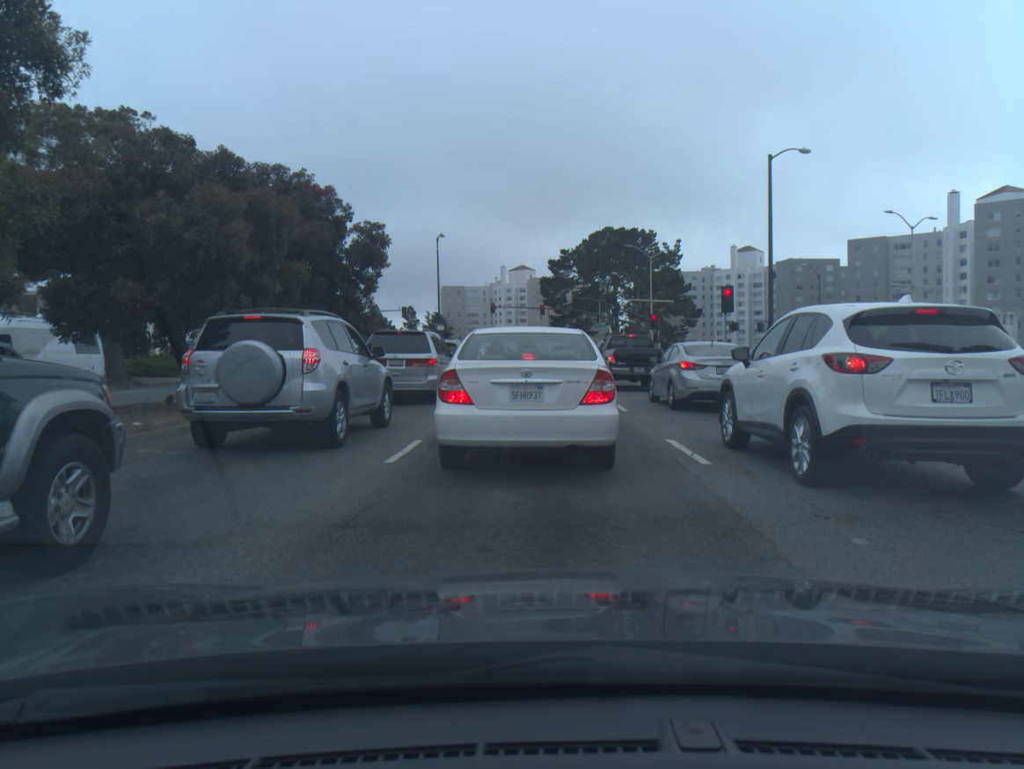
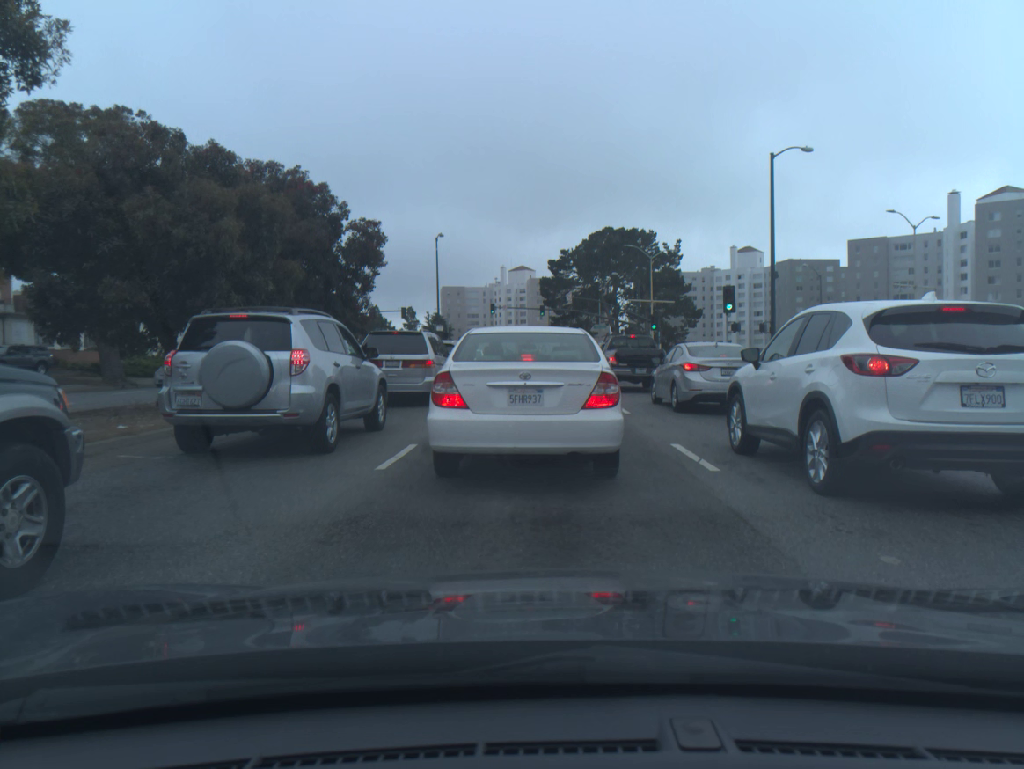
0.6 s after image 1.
(0.0, +0.4) m; 0°
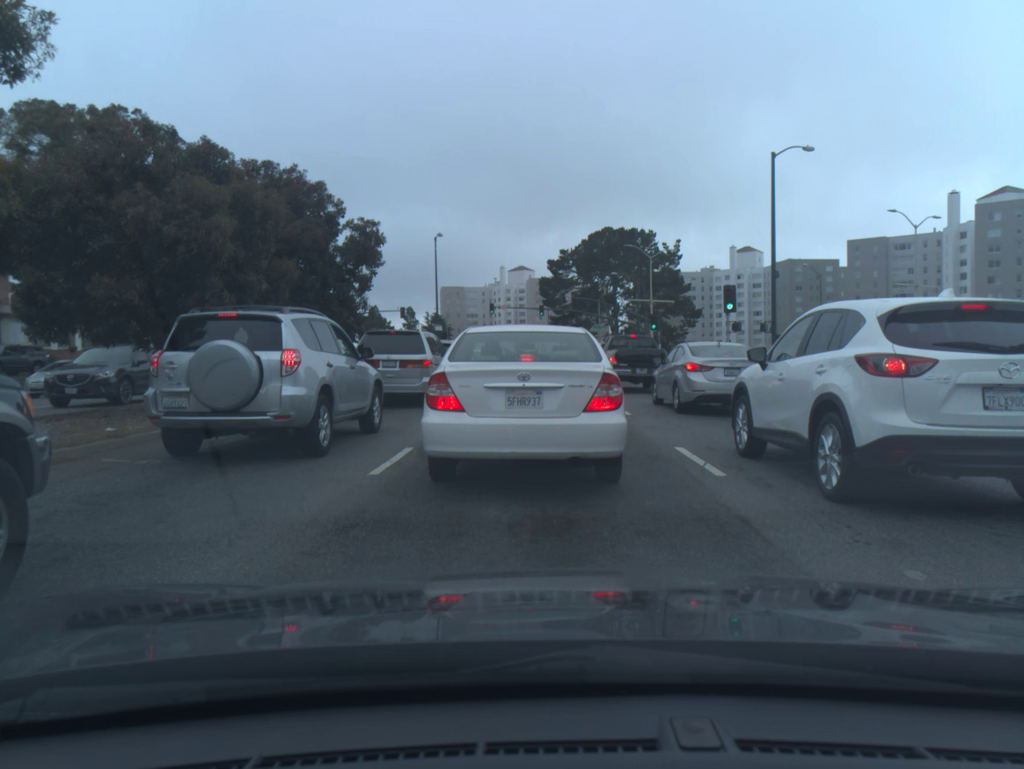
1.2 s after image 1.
(0.0, +0.3) m; 0°
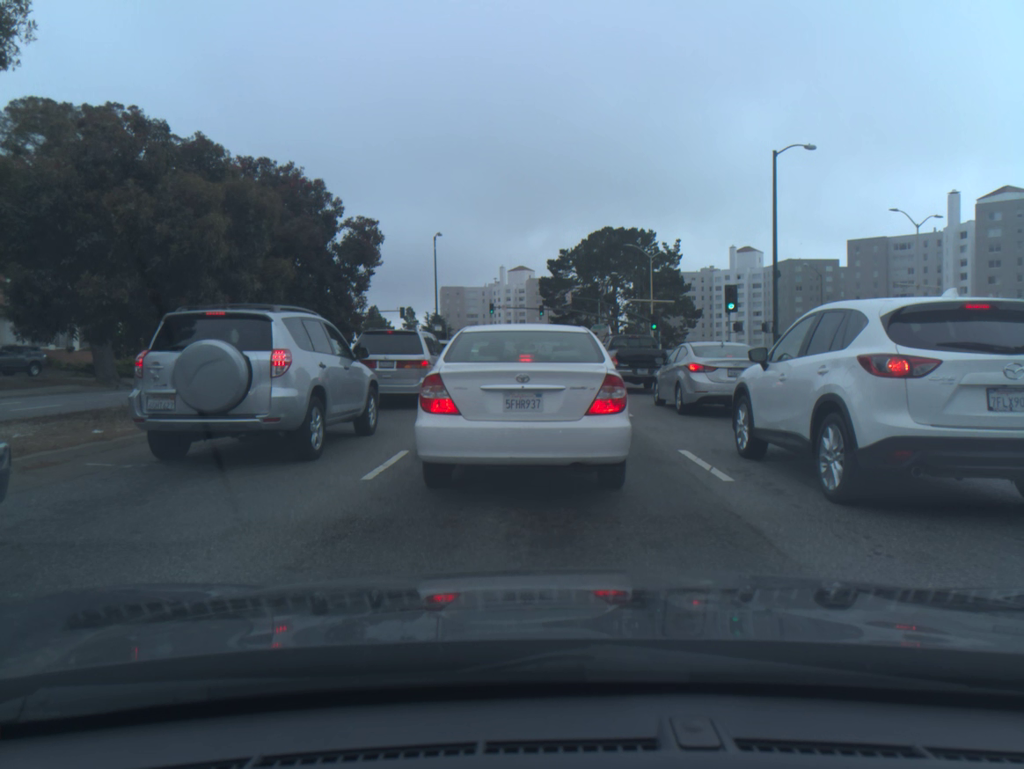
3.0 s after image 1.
(0.0, +0.3) m; 0°
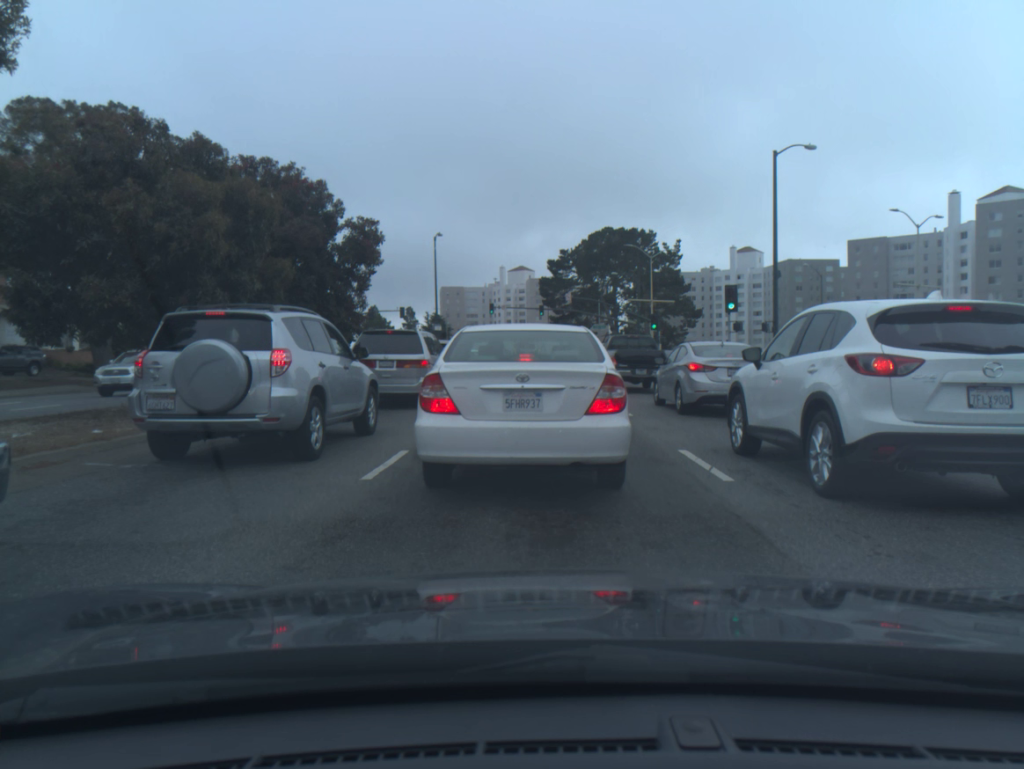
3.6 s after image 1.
(0.0, 0.0) m; 0°
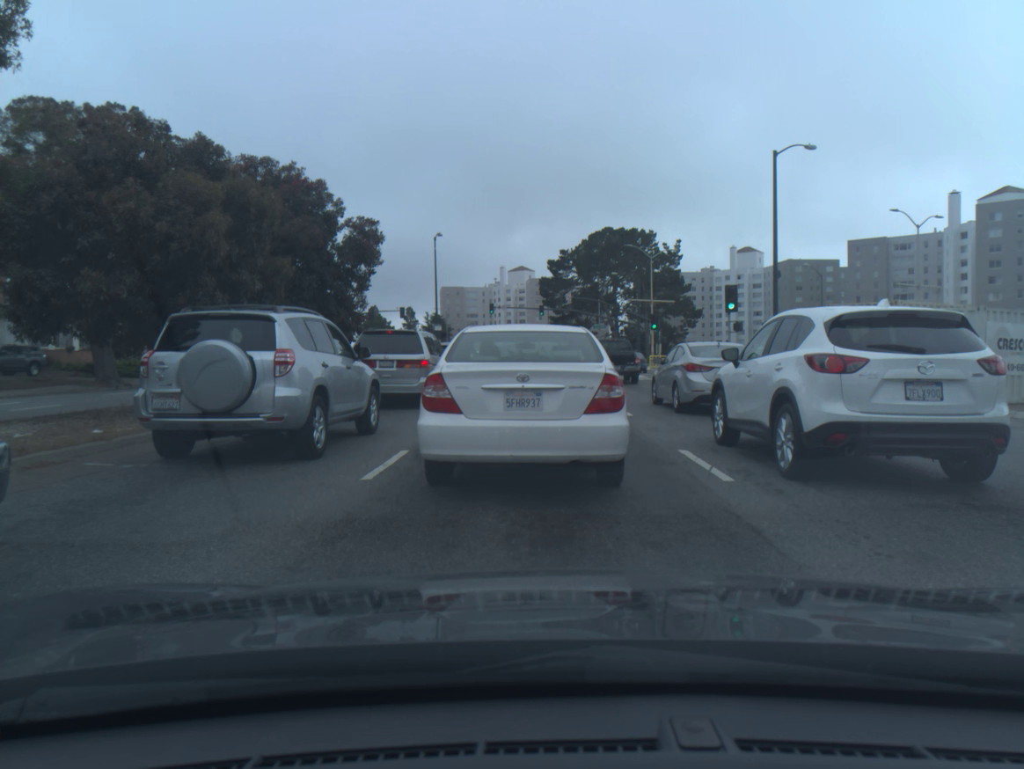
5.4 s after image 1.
(0.0, 0.0) m; 0°
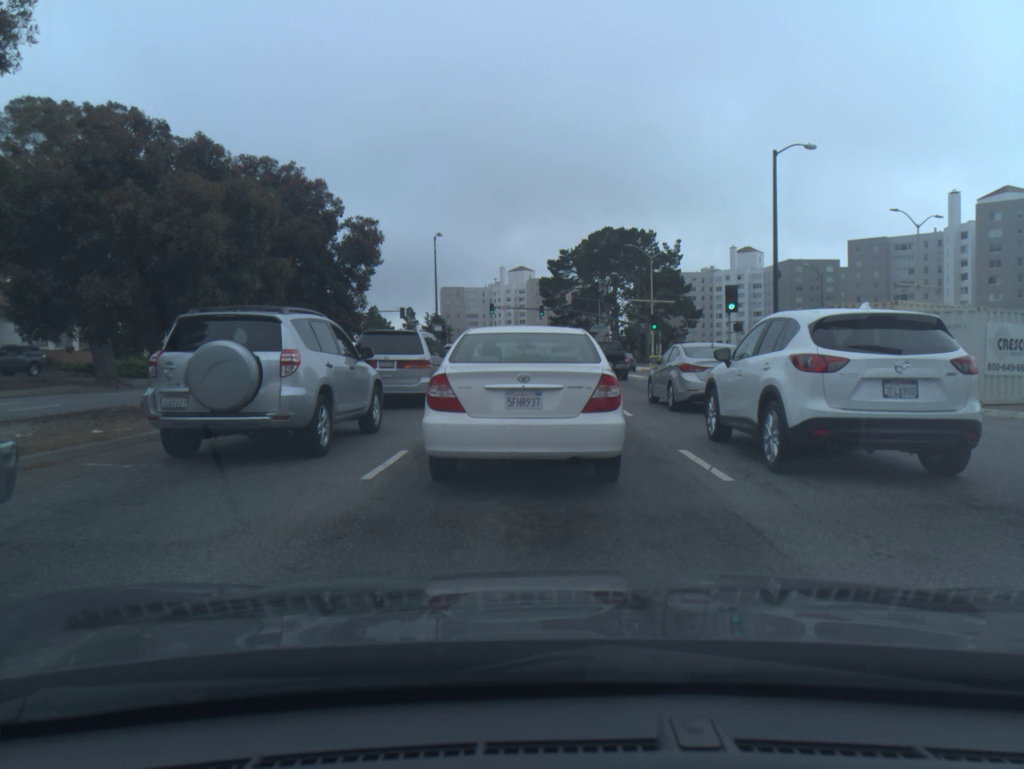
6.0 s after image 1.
(0.0, 0.0) m; 0°
